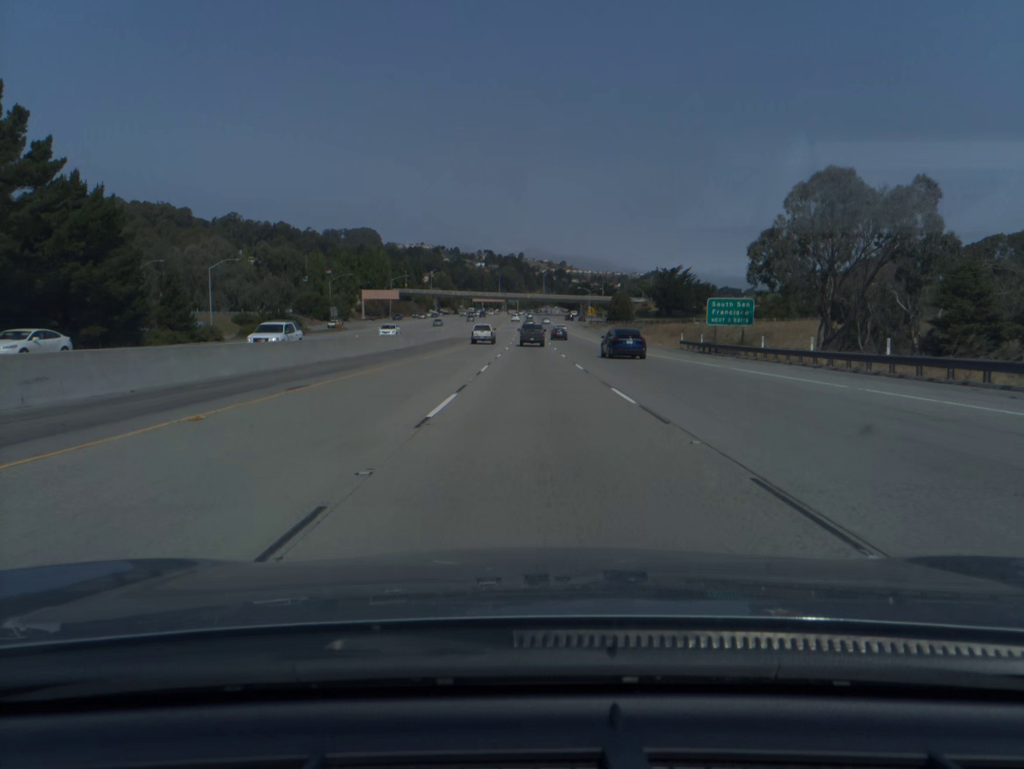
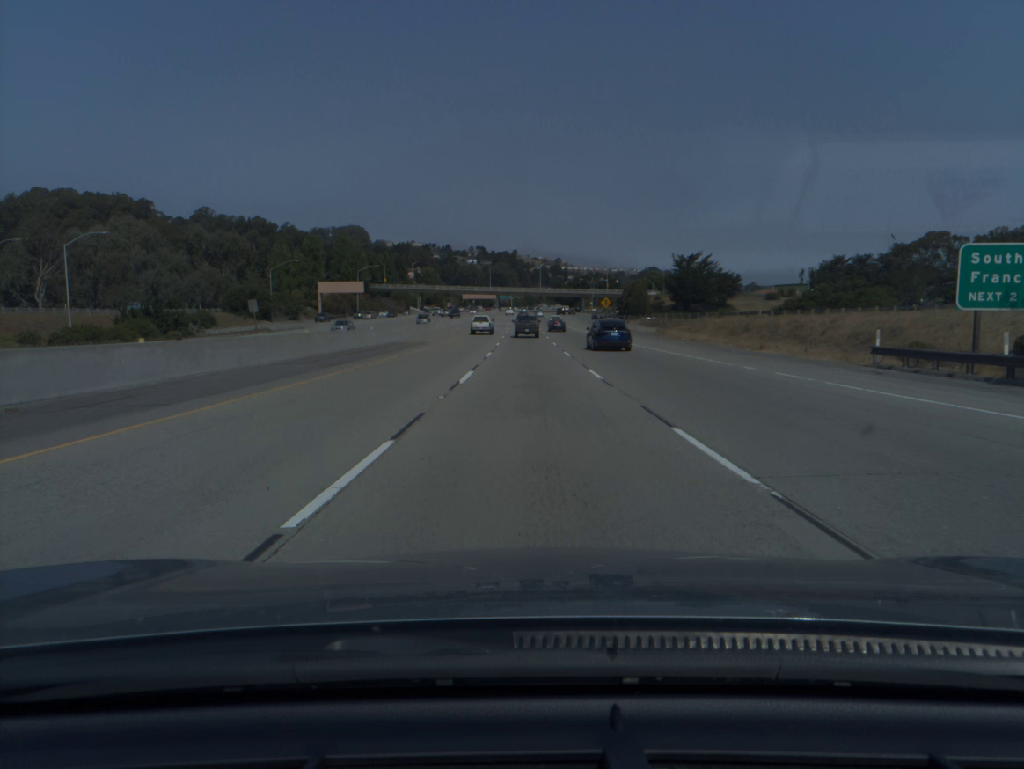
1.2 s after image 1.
(+0.1, +37.2) m; 0°
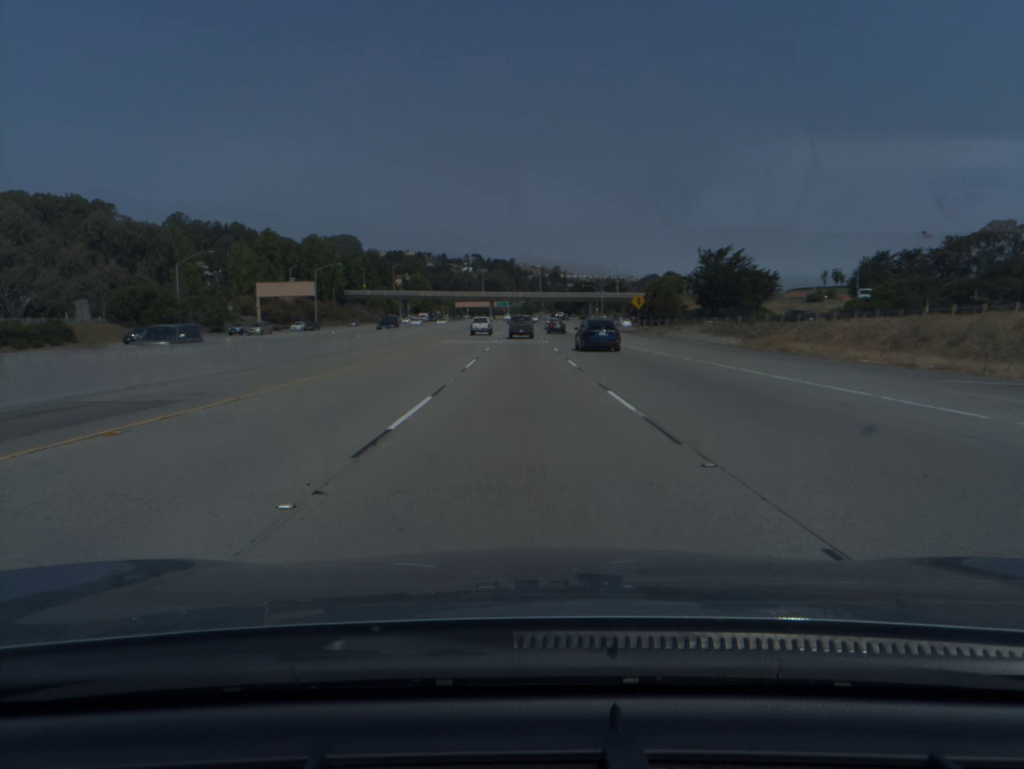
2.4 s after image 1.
(+0.1, +37.5) m; 0°
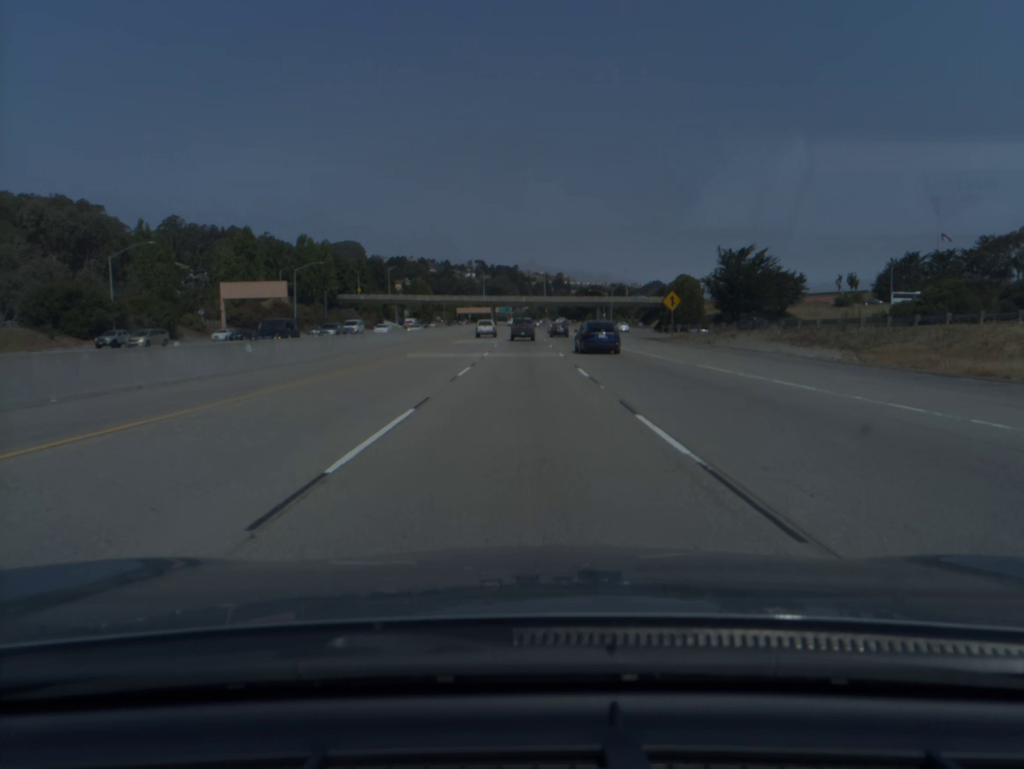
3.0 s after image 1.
(0.0, +18.7) m; 0°
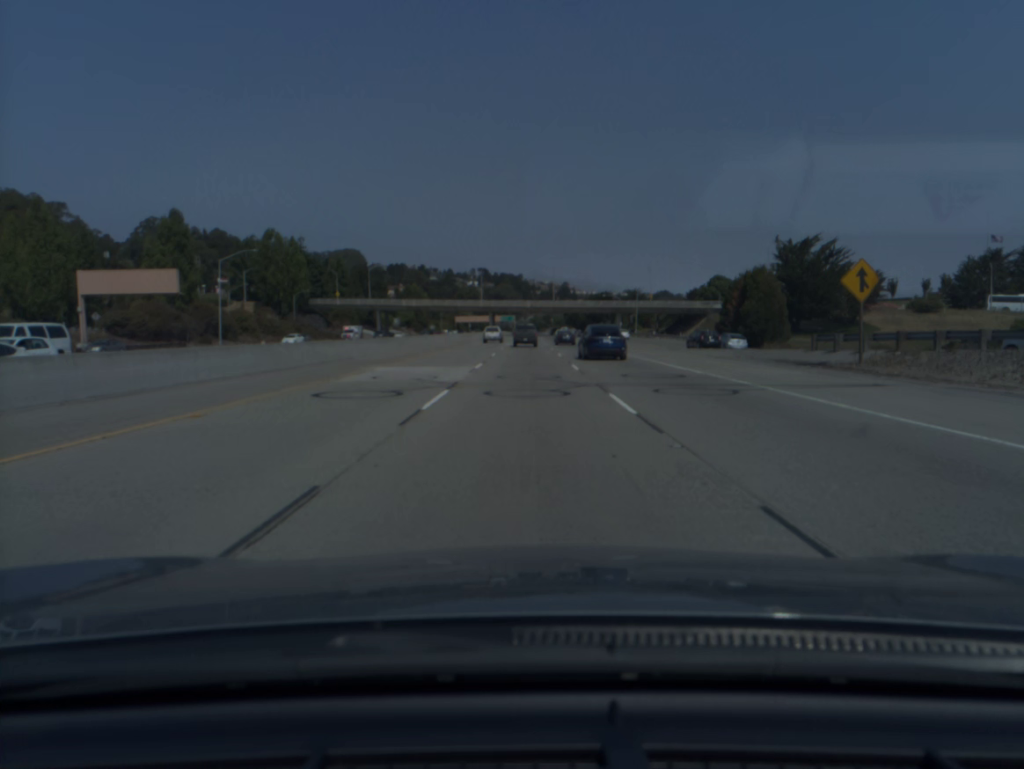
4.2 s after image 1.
(-0.1, +37.3) m; 0°
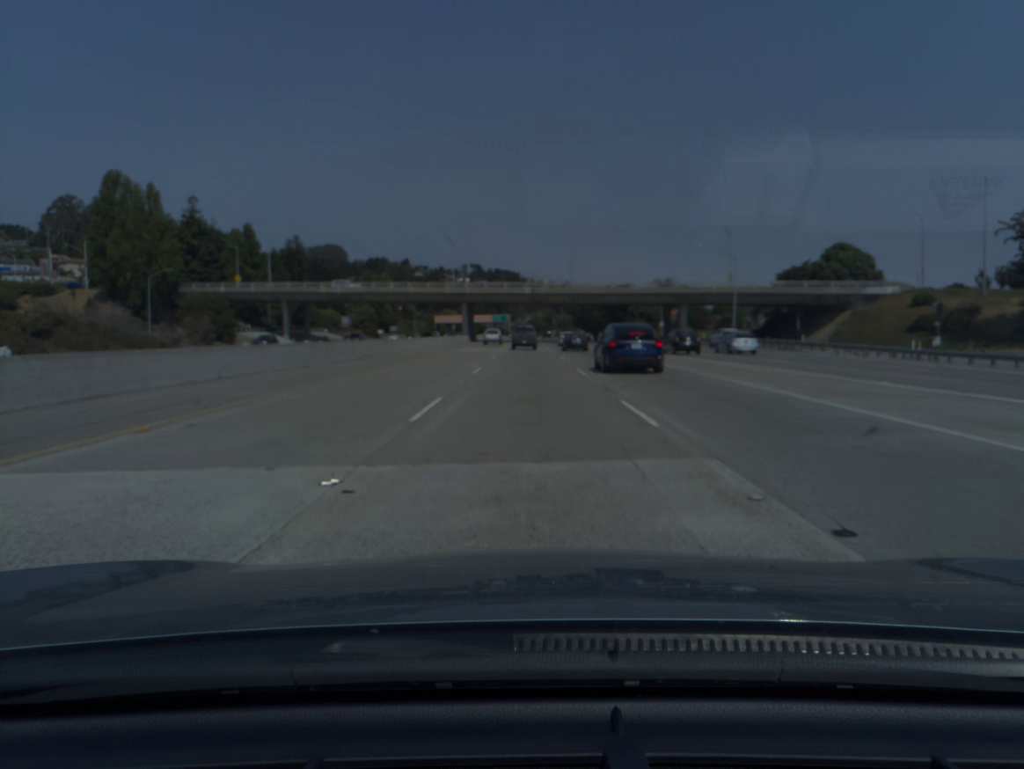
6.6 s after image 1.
(+0.1, +74.5) m; 0°
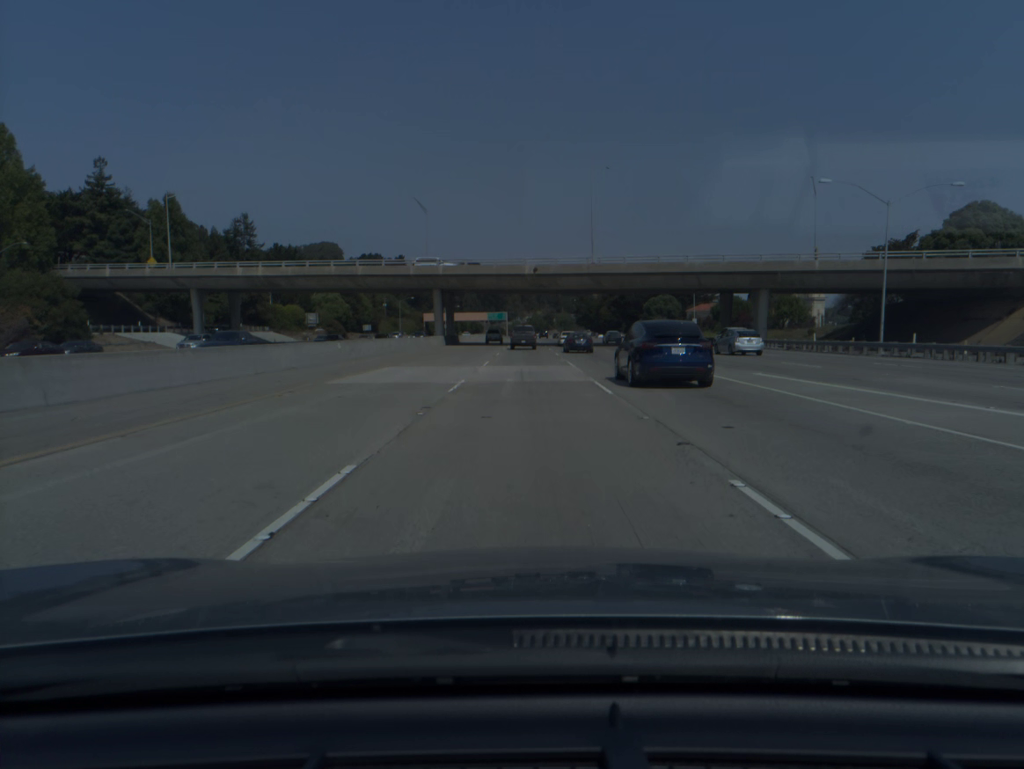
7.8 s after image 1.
(0.0, +37.2) m; 0°
